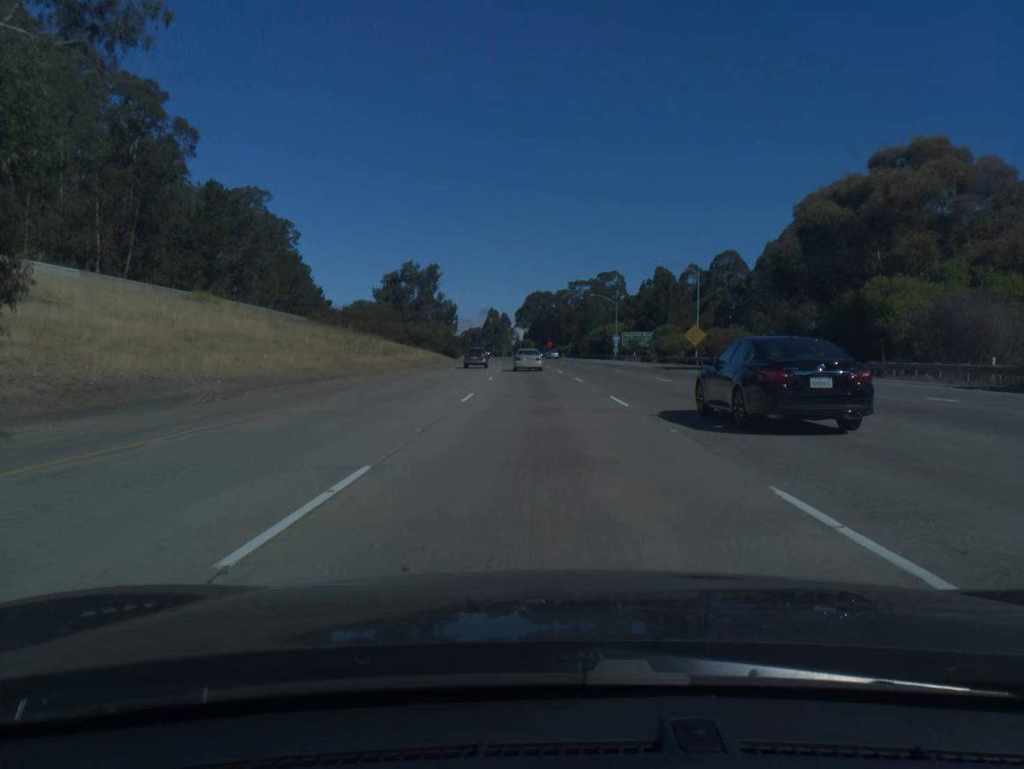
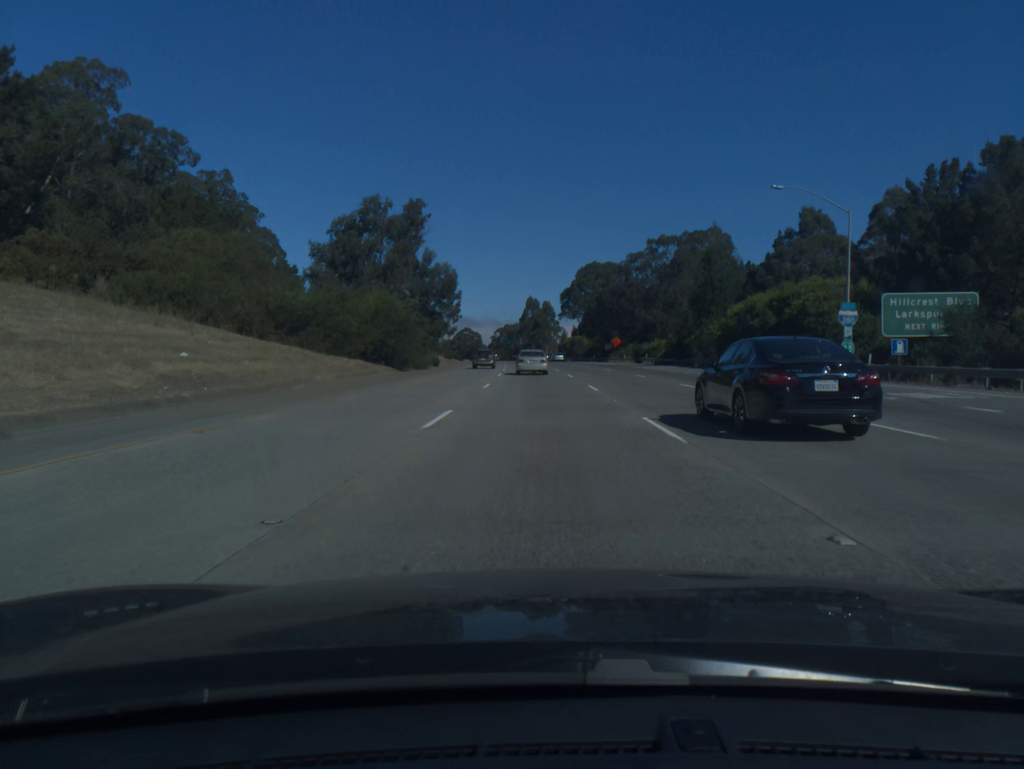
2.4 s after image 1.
(-2.2, +79.5) m; -3°
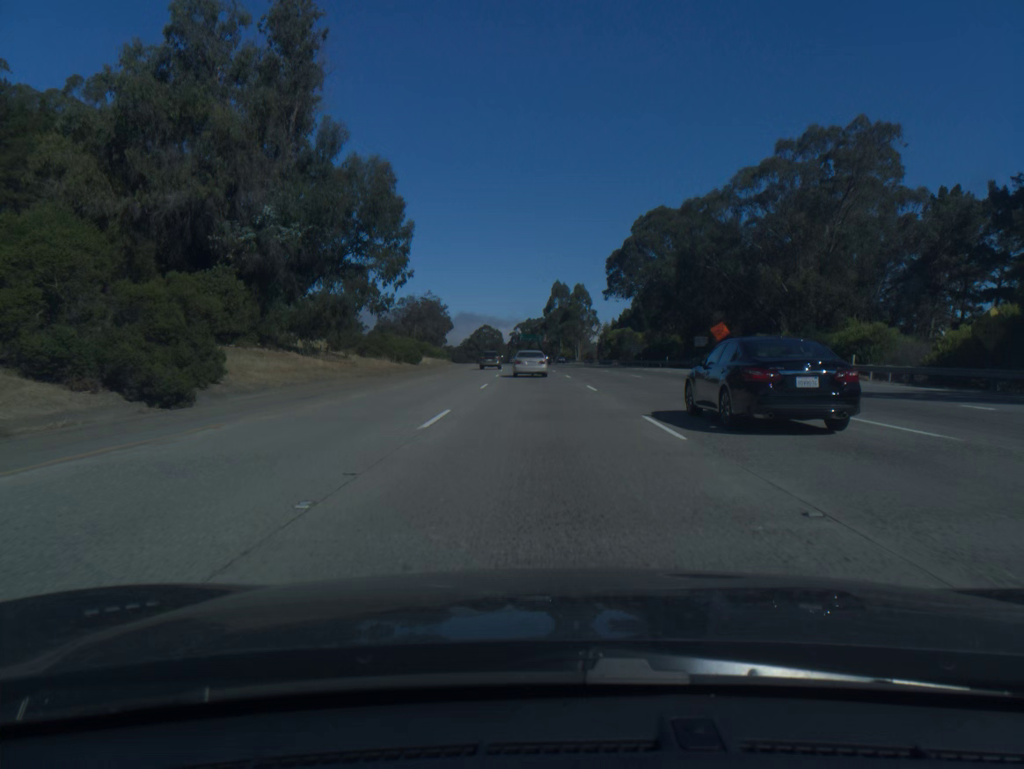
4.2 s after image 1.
(-0.9, +58.8) m; -2°
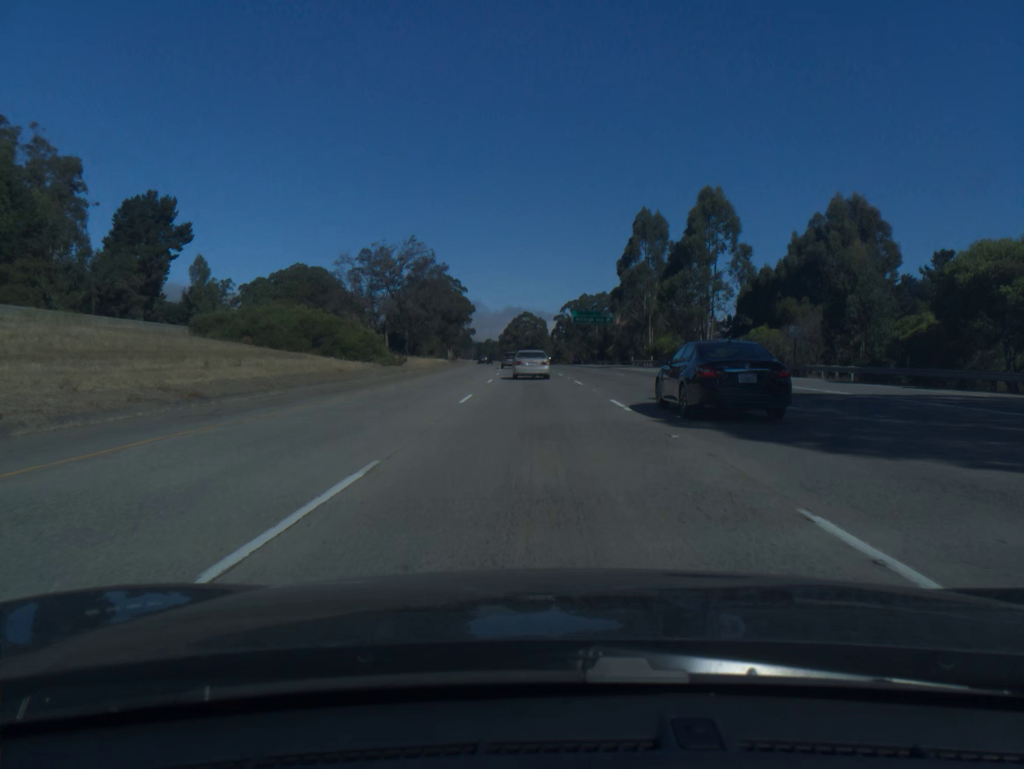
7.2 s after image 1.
(-3.0, +96.2) m; -3°
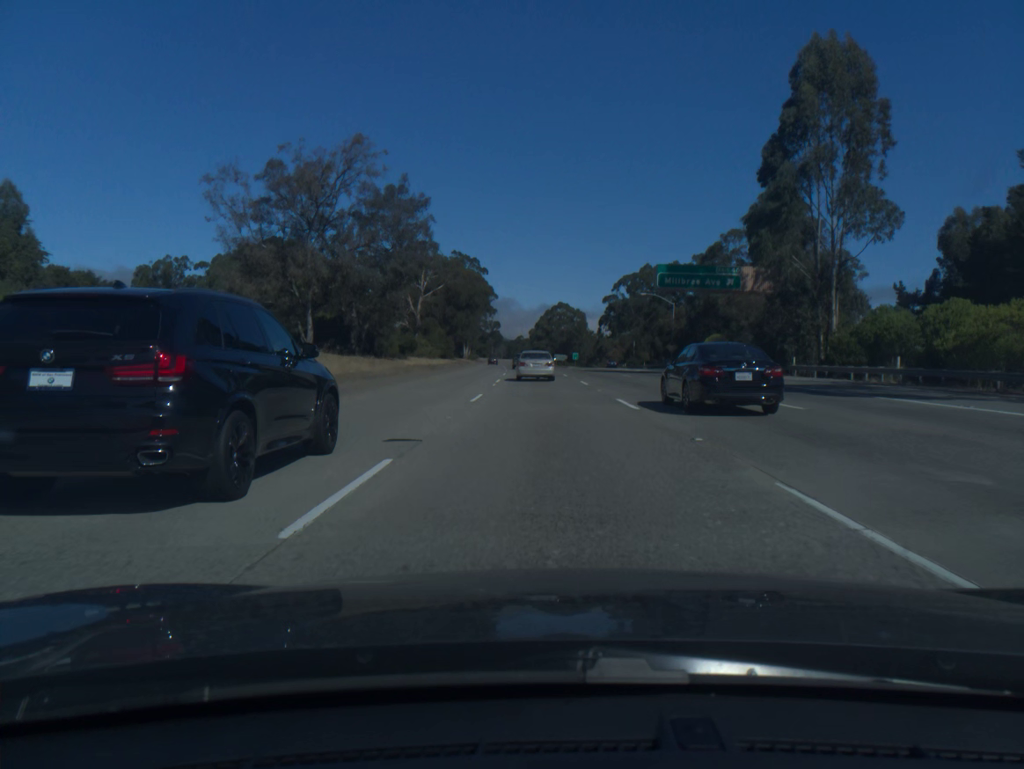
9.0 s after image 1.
(-1.4, +57.6) m; -2°
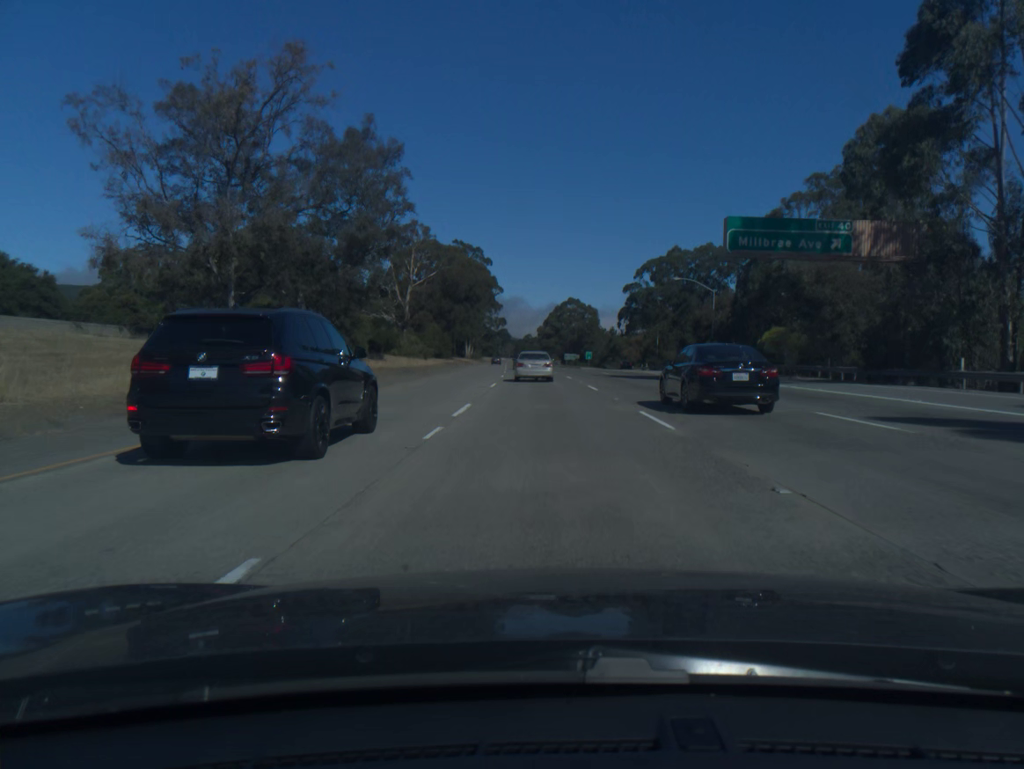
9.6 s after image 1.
(-0.1, +19.3) m; -1°
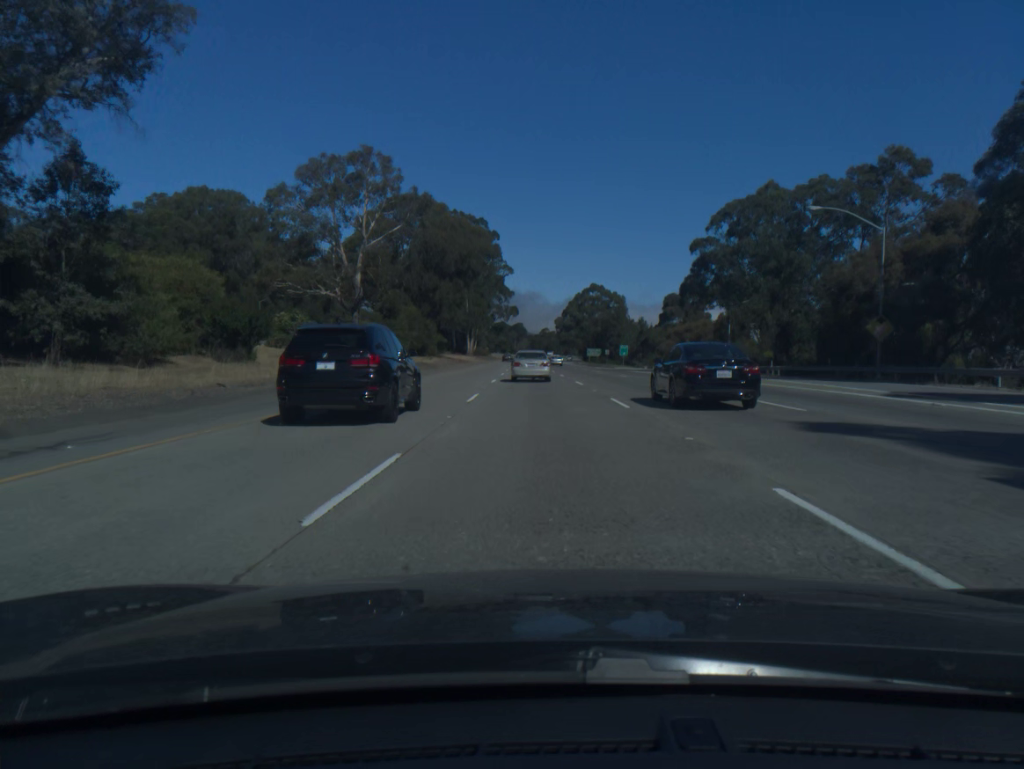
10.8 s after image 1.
(-0.4, +38.8) m; -1°
